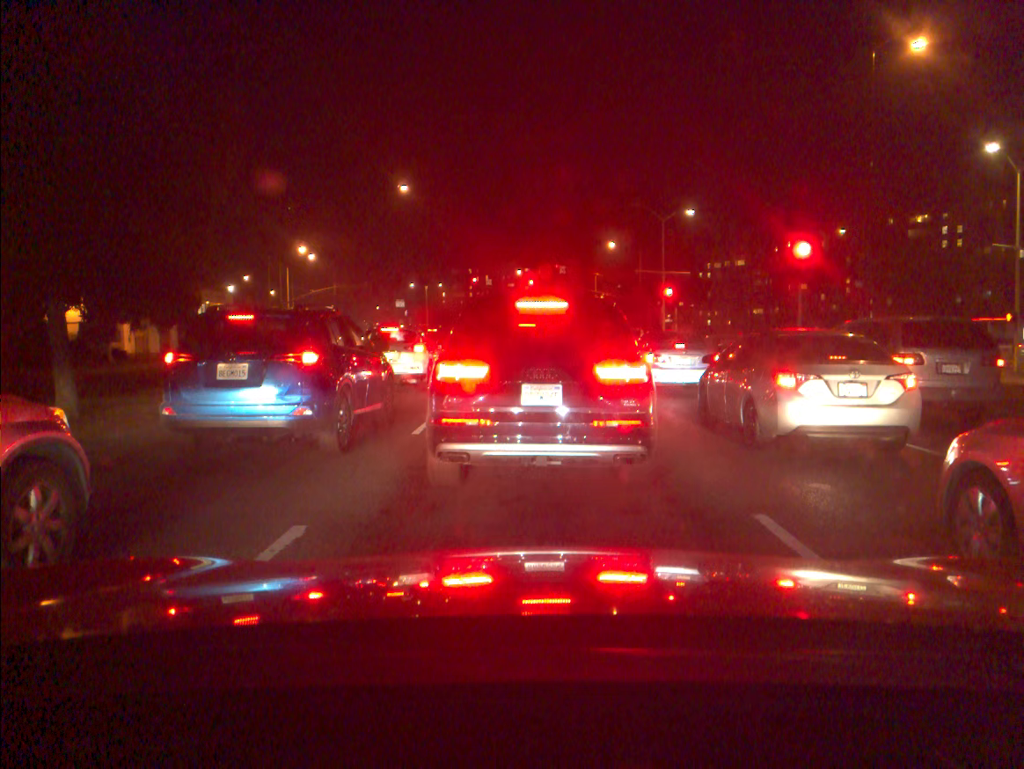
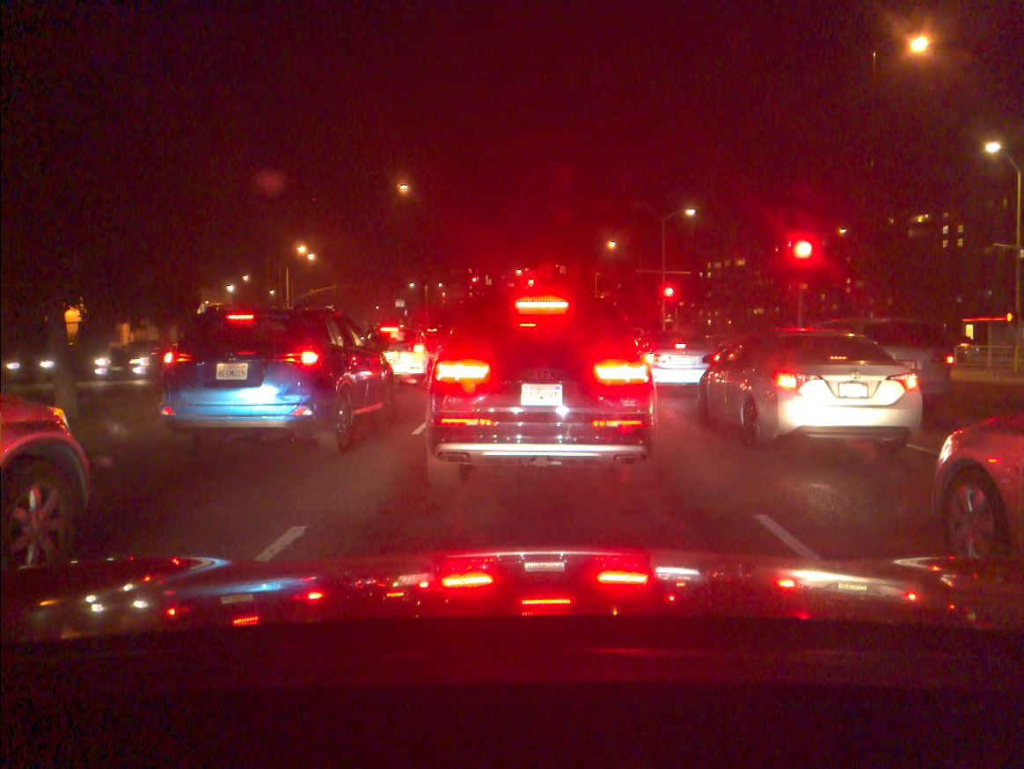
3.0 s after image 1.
(0.0, 0.0) m; 0°
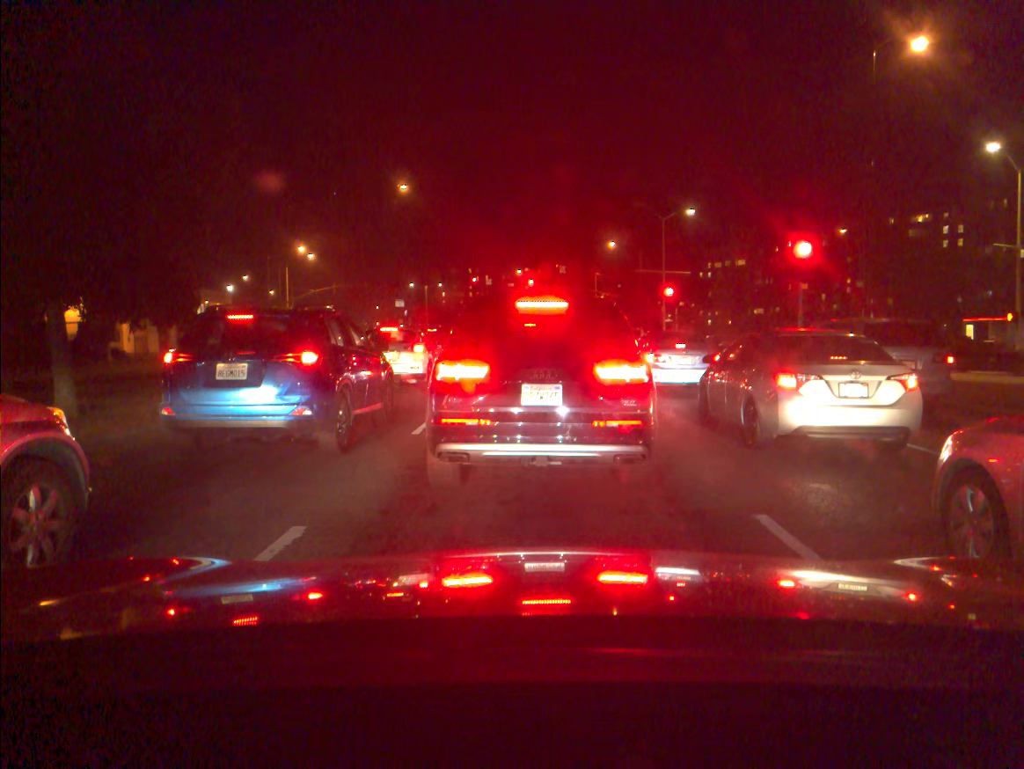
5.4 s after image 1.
(0.0, 0.0) m; 0°
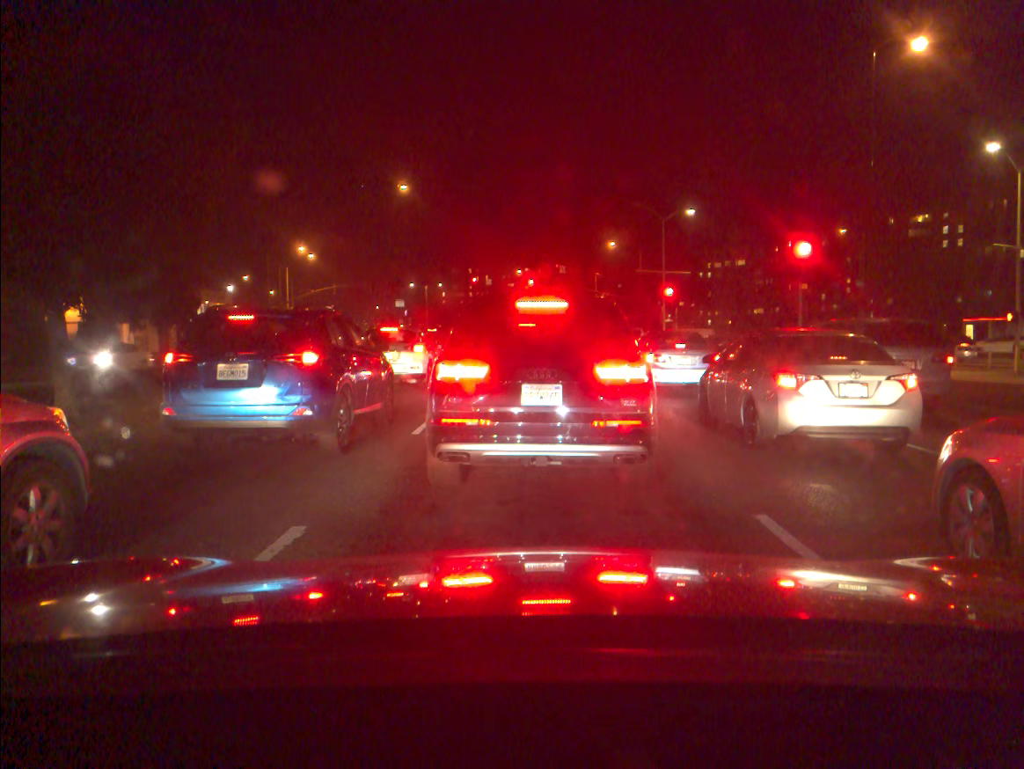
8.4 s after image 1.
(0.0, -0.1) m; 0°
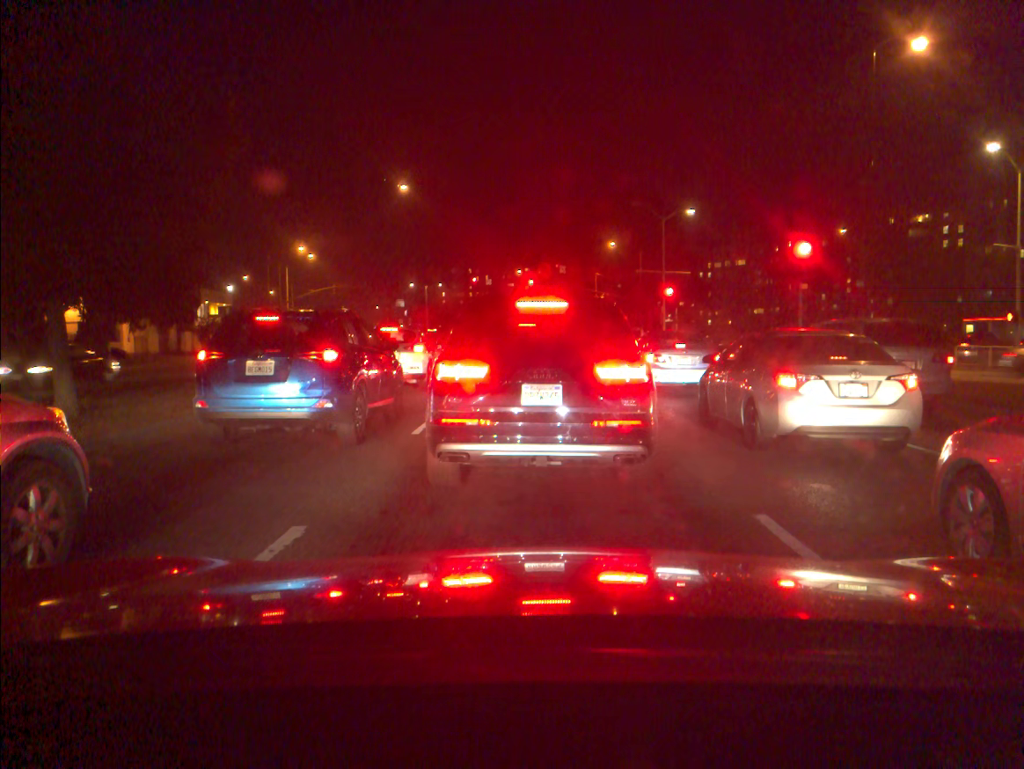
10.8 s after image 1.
(0.0, 0.0) m; 0°
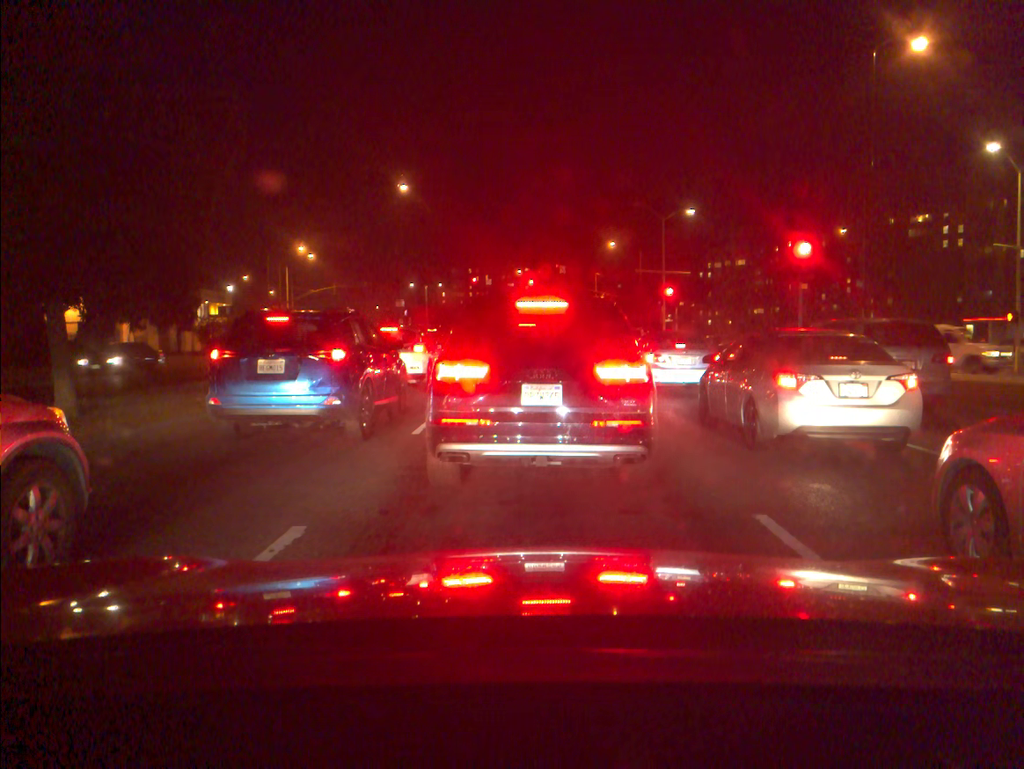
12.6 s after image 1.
(0.0, 0.0) m; 0°
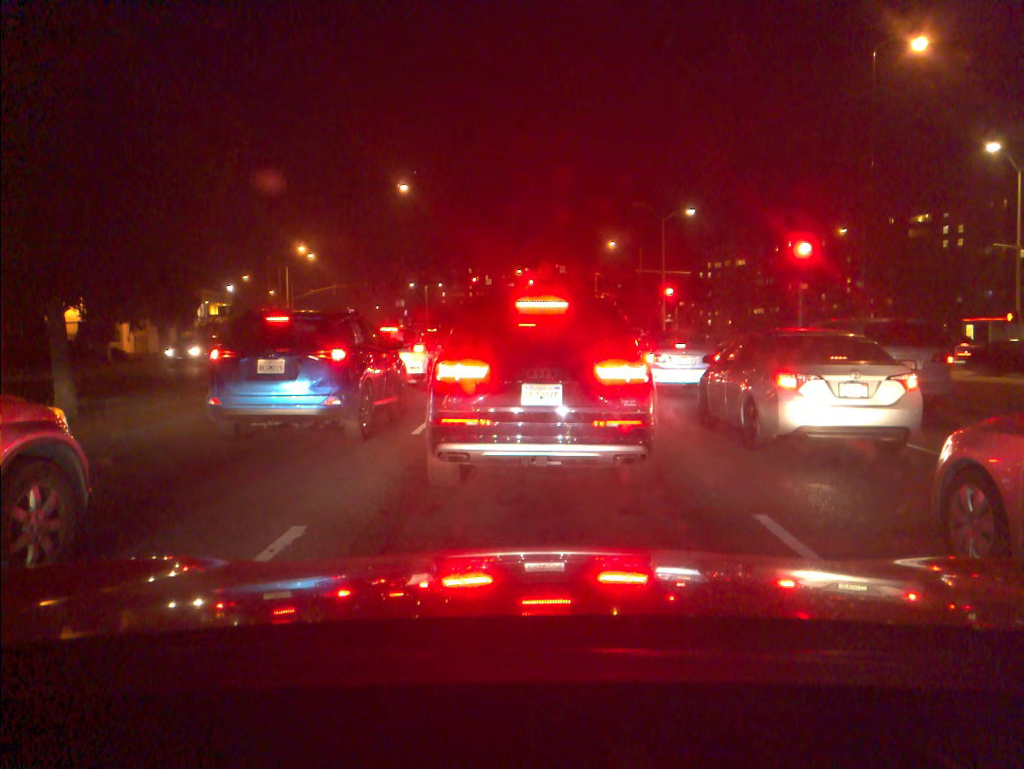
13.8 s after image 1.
(0.0, 0.0) m; 0°
